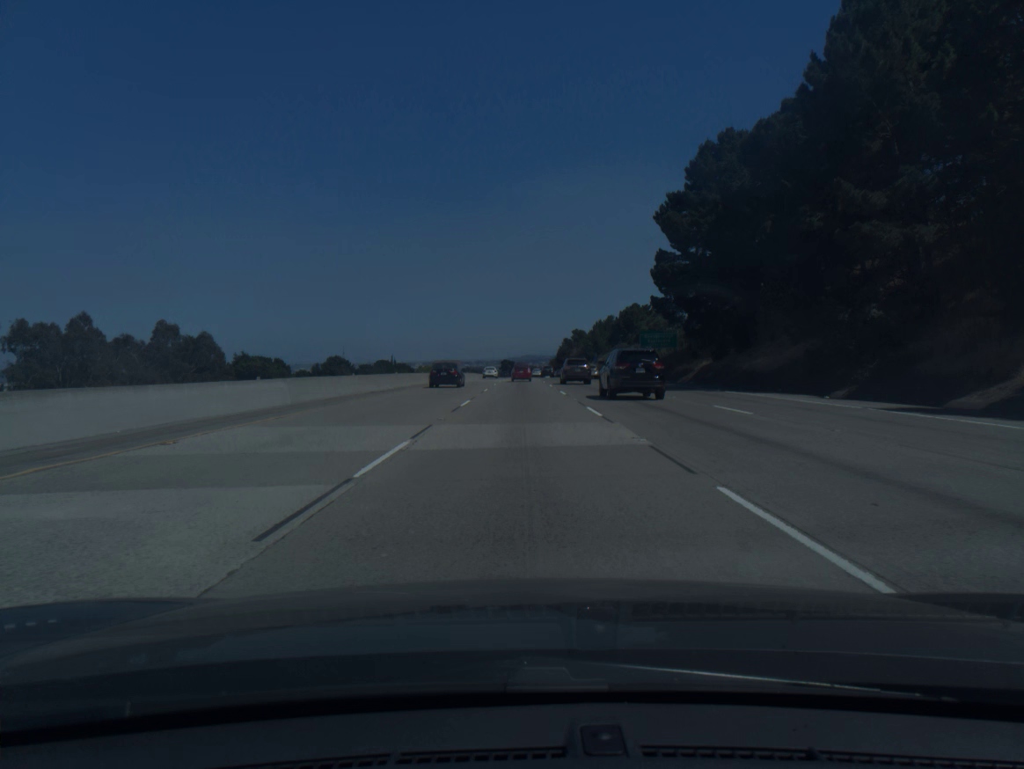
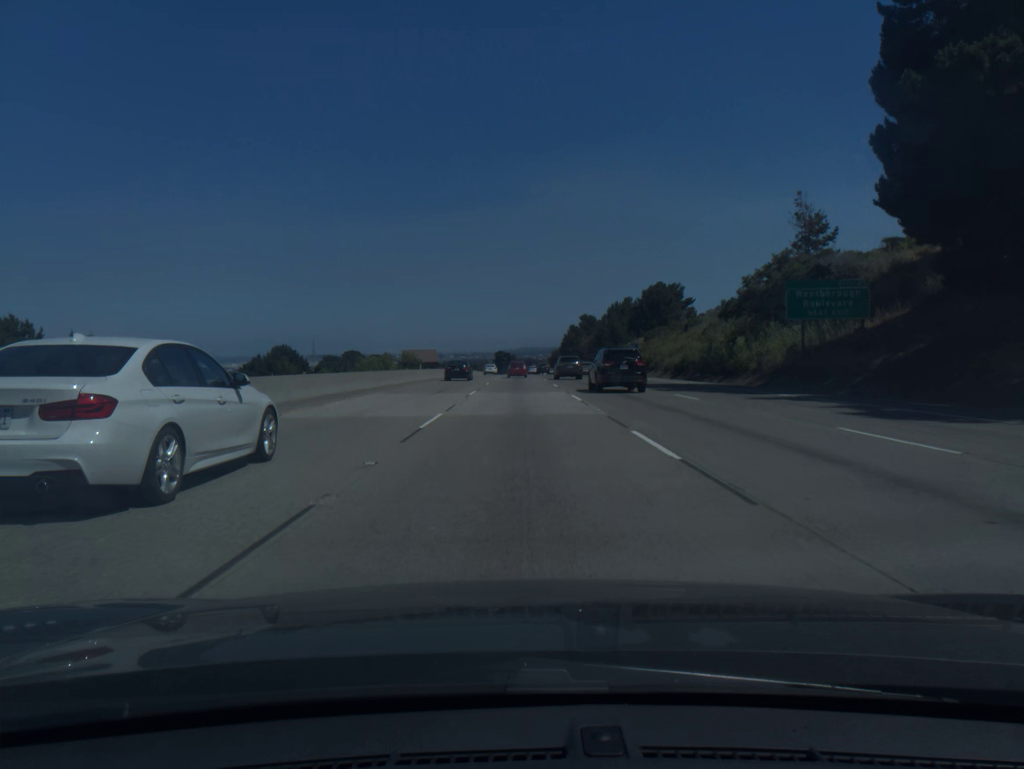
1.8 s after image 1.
(+0.1, +52.8) m; +1°
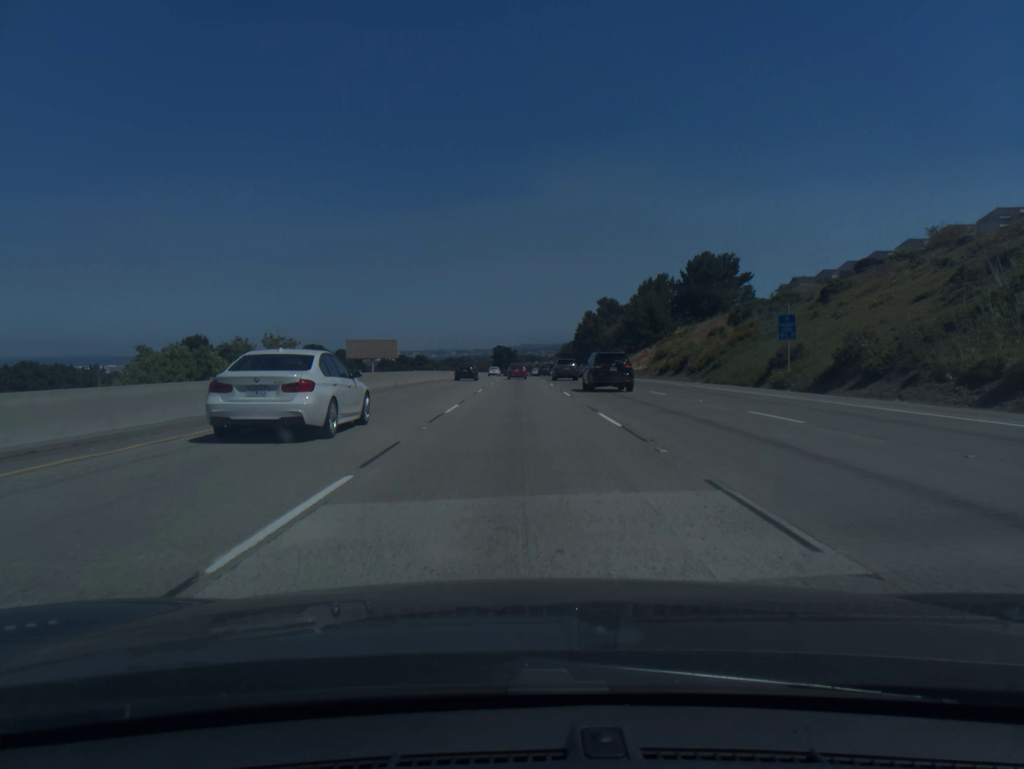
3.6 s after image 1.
(+0.1, +53.5) m; 0°
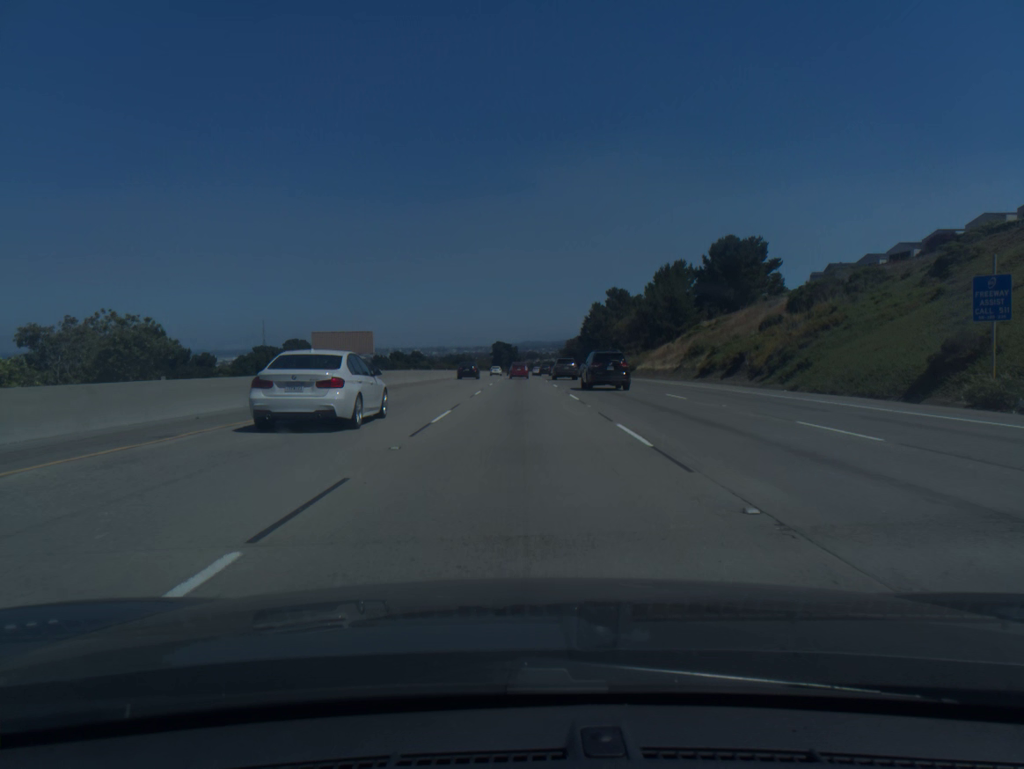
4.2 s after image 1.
(0.0, +18.0) m; 0°
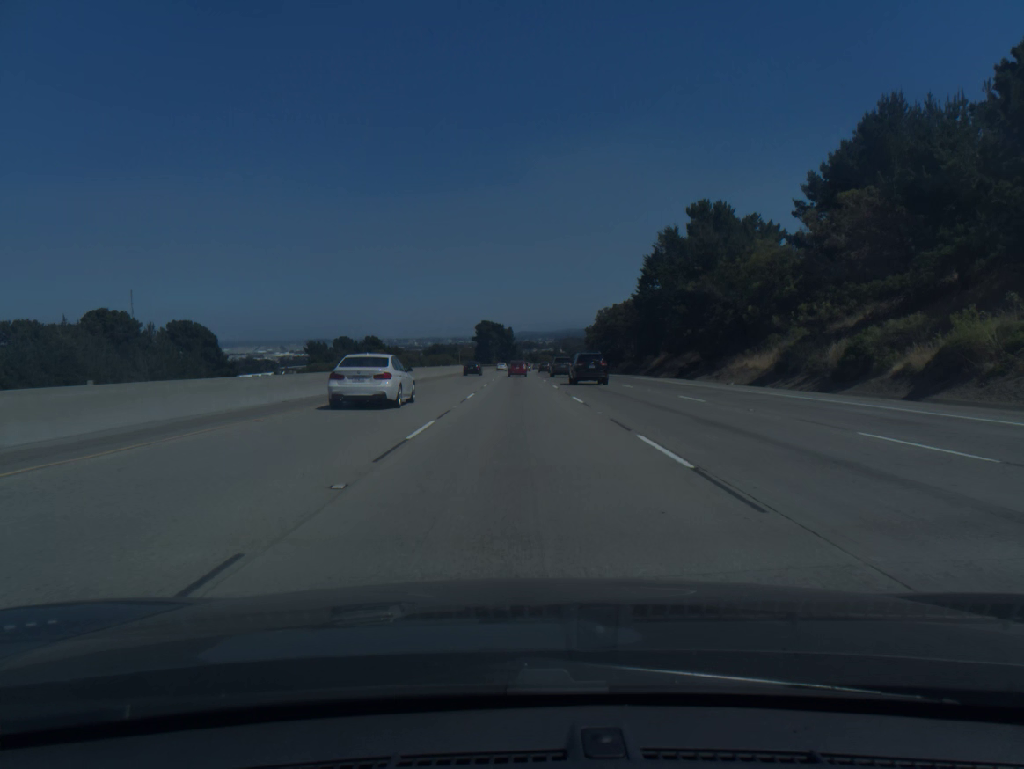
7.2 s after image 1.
(+0.1, +90.9) m; 0°
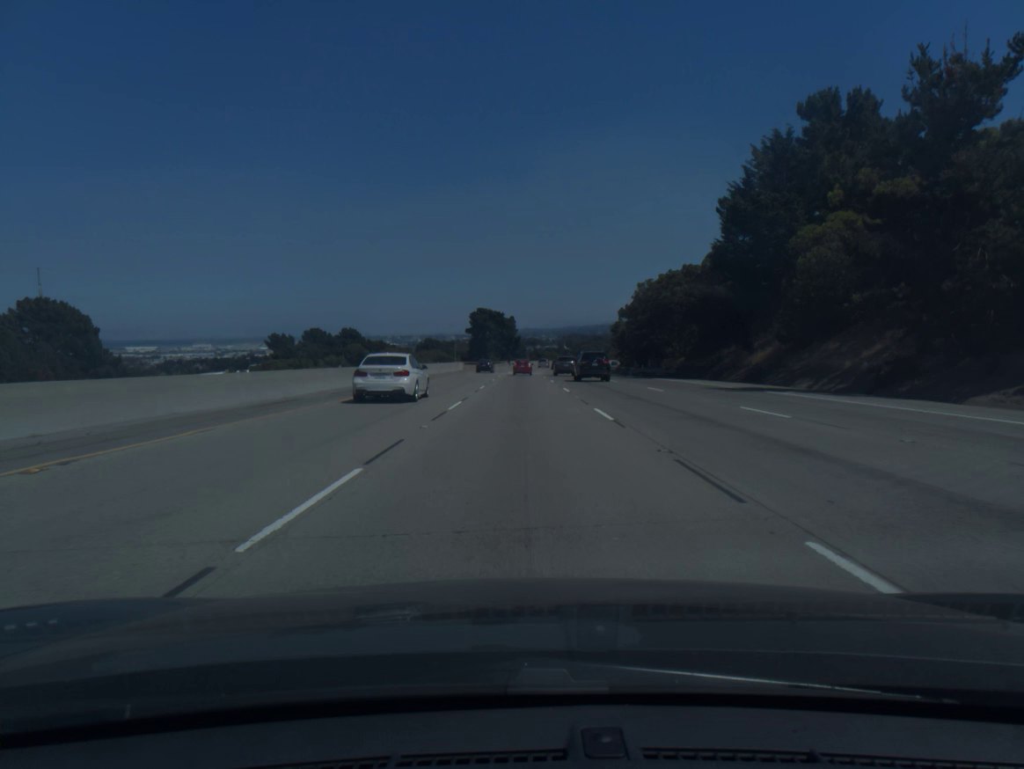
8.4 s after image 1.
(-0.1, +36.7) m; 0°
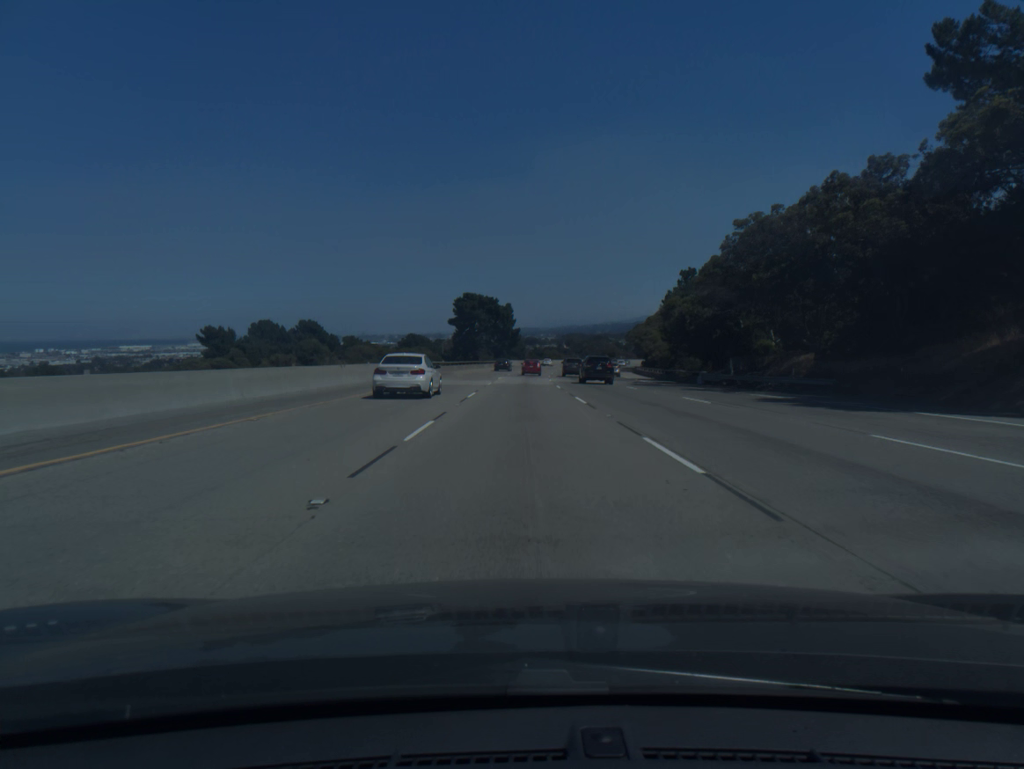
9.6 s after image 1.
(-0.1, +36.8) m; 0°
